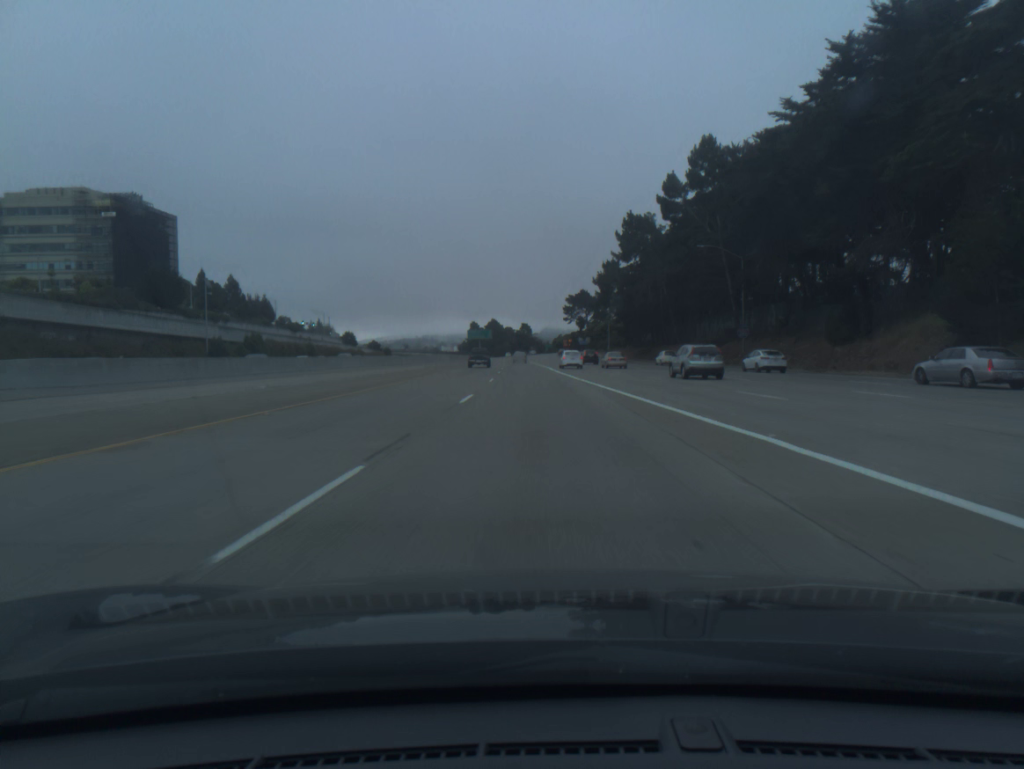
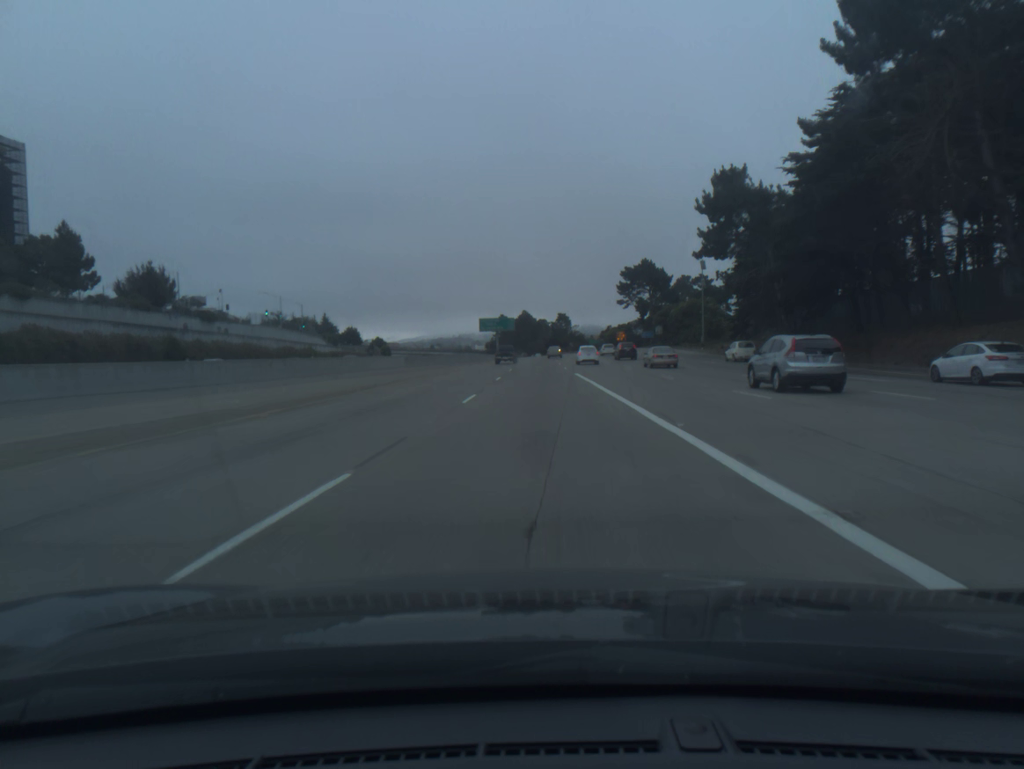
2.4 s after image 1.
(-1.7, +73.3) m; -3°
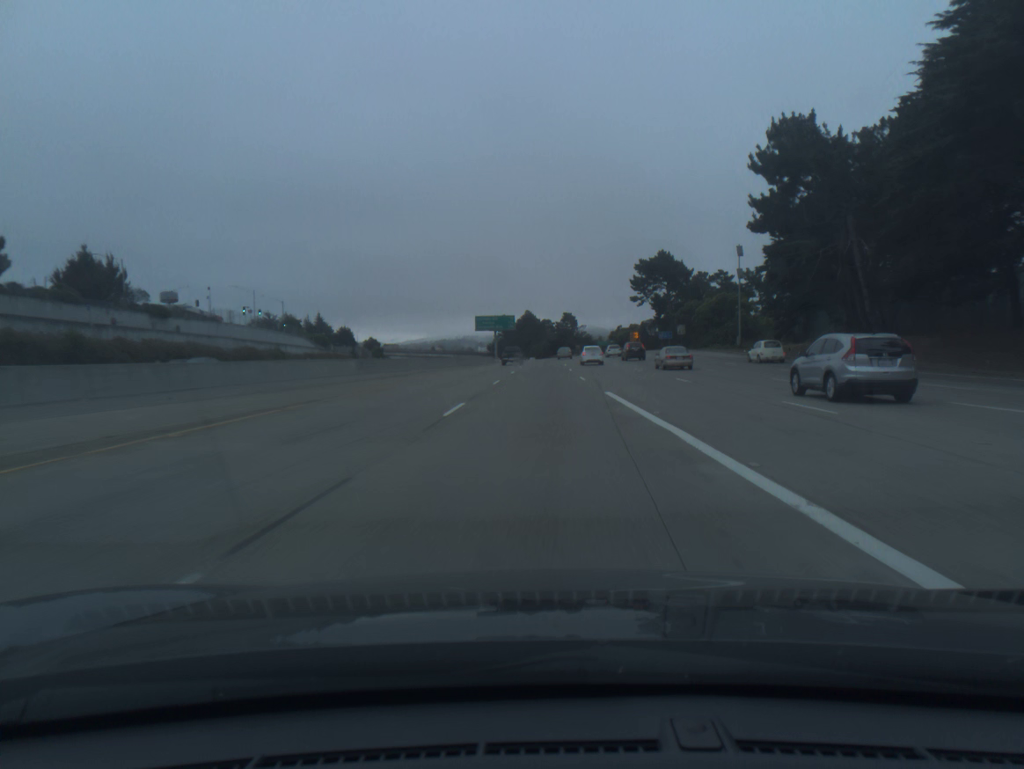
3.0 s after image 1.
(-0.1, +18.3) m; 0°
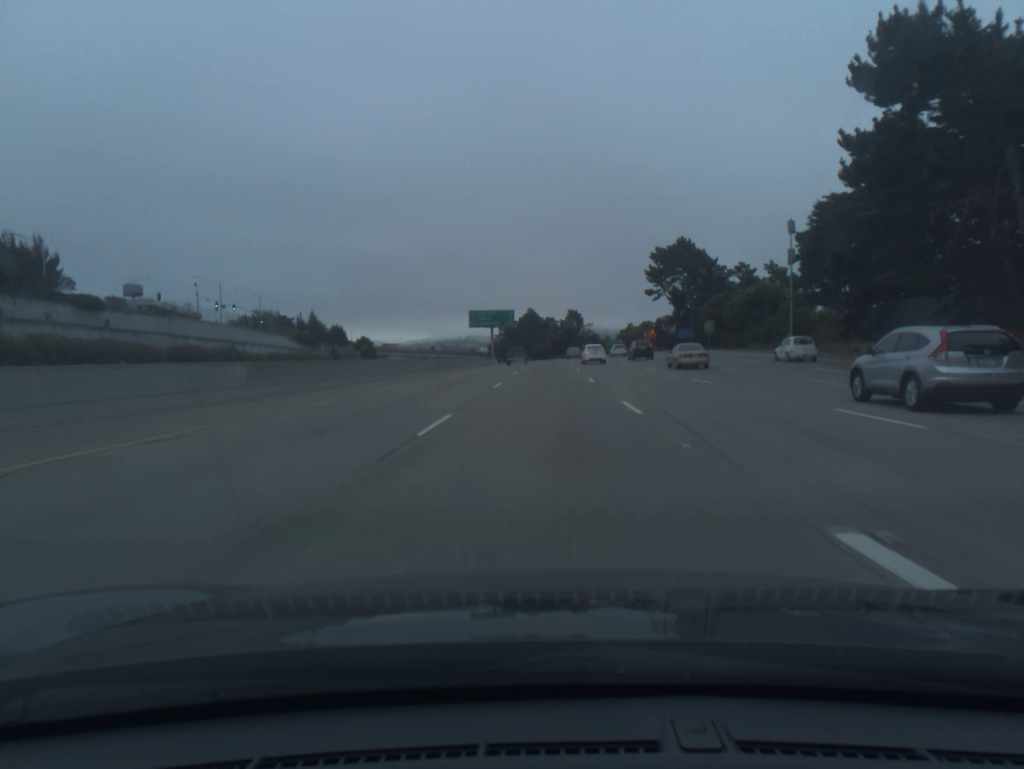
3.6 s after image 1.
(0.0, +18.3) m; 0°
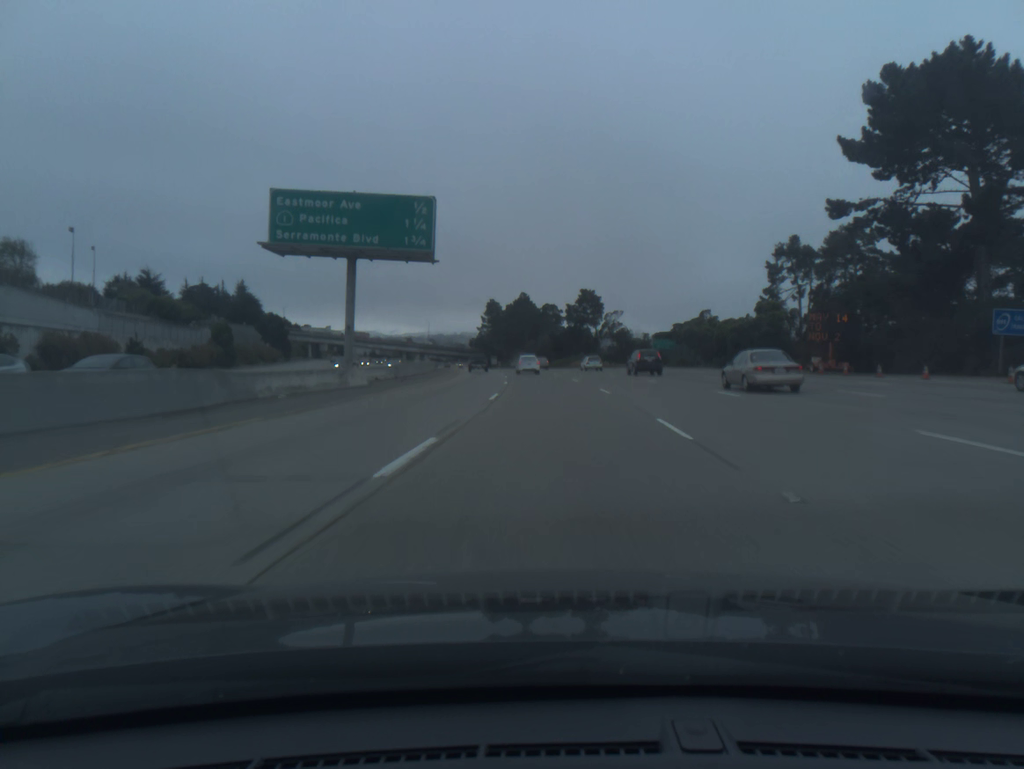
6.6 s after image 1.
(+0.5, +91.3) m; 0°
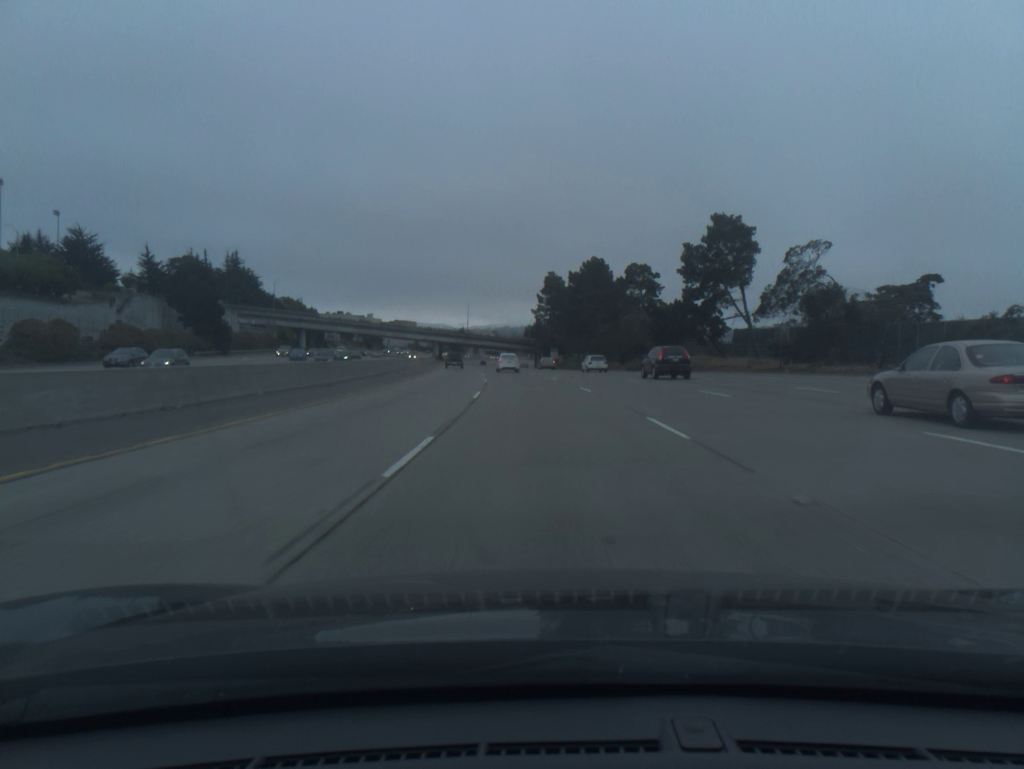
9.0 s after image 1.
(-2.1, +73.3) m; -5°
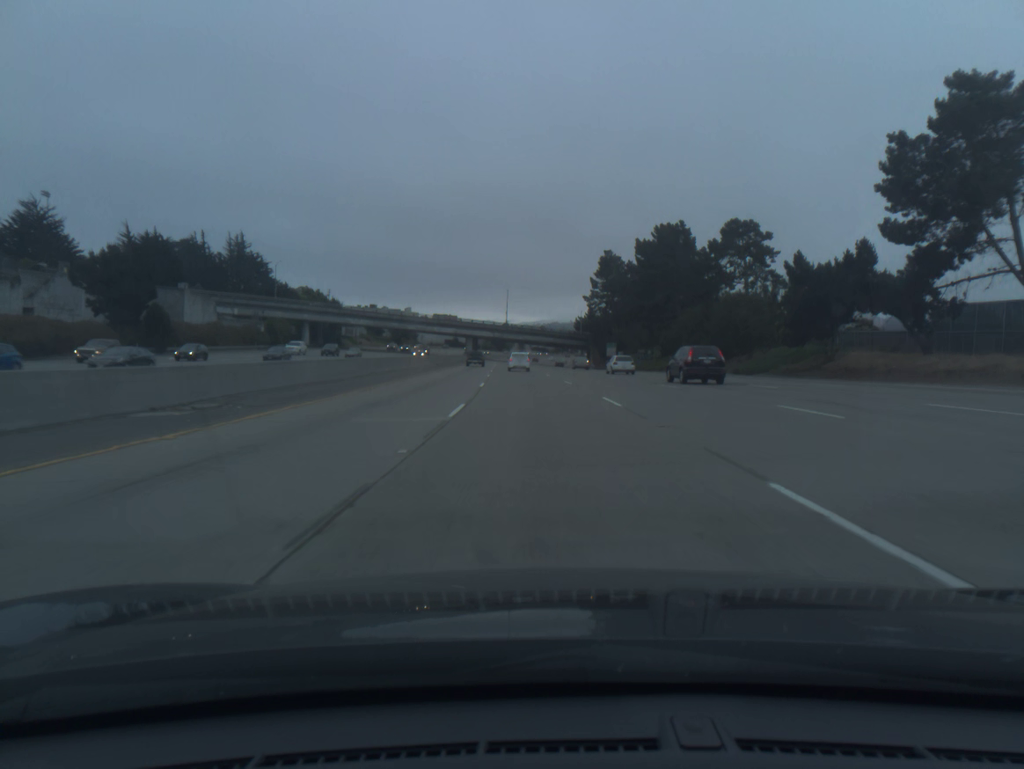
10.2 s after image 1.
(-1.1, +36.9) m; -4°
